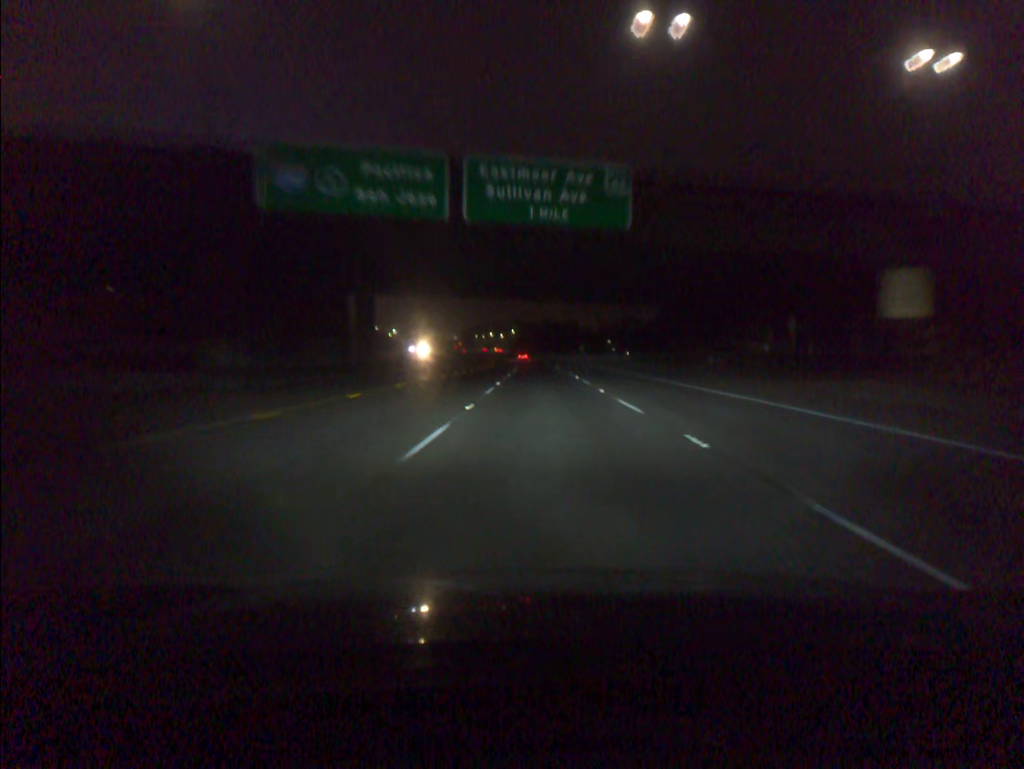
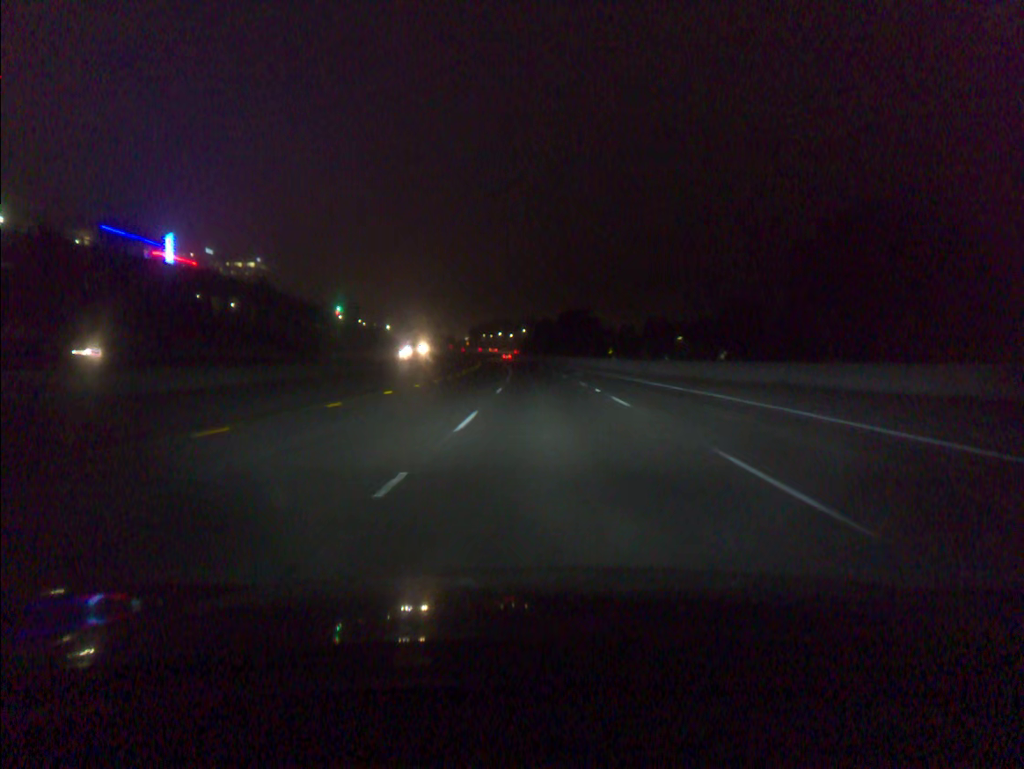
(-0.4, +68.7) m; -1°
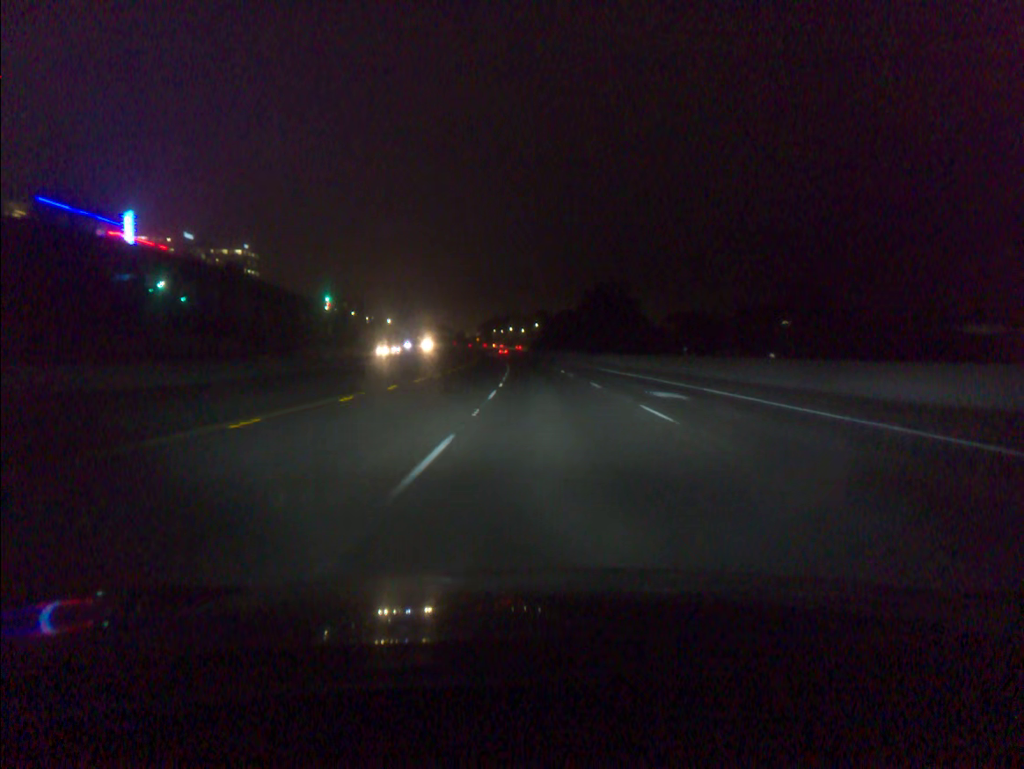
(-0.3, +35.0) m; -1°
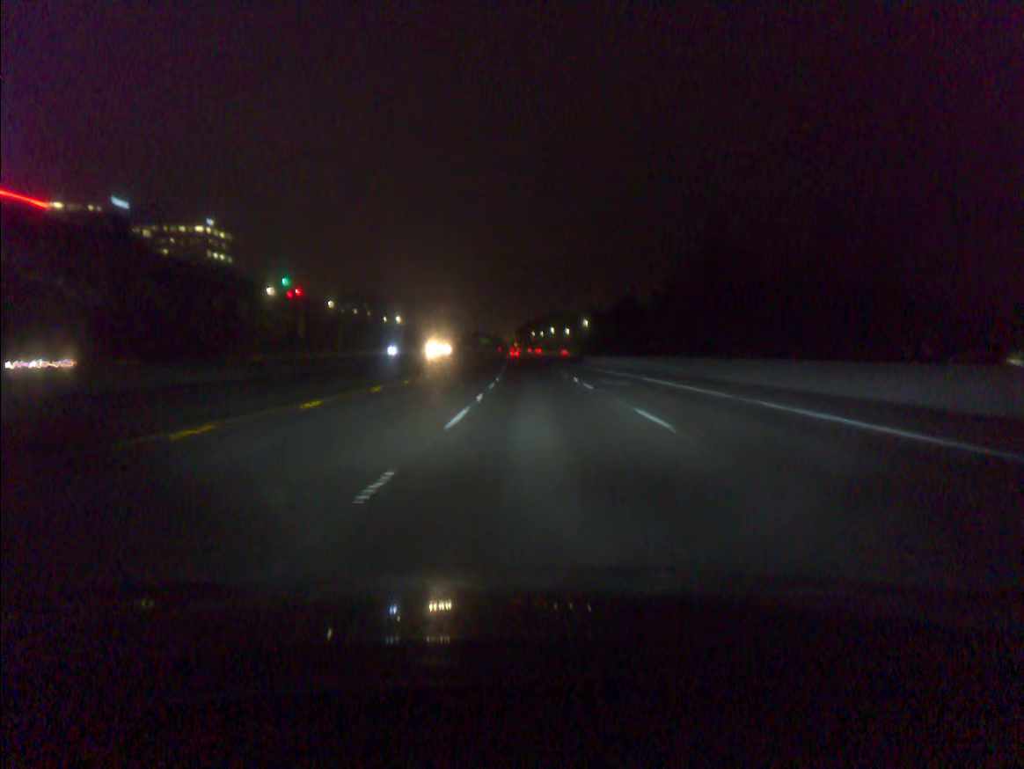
(-2.1, +88.4) m; -3°
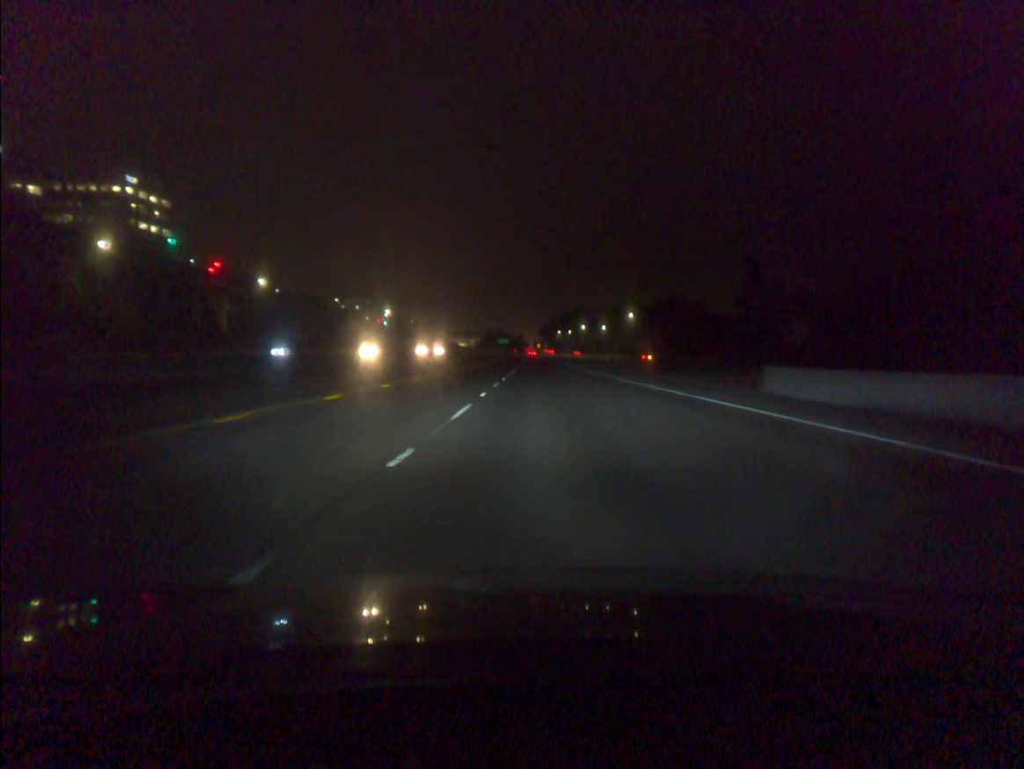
(-1.5, +70.8) m; -2°
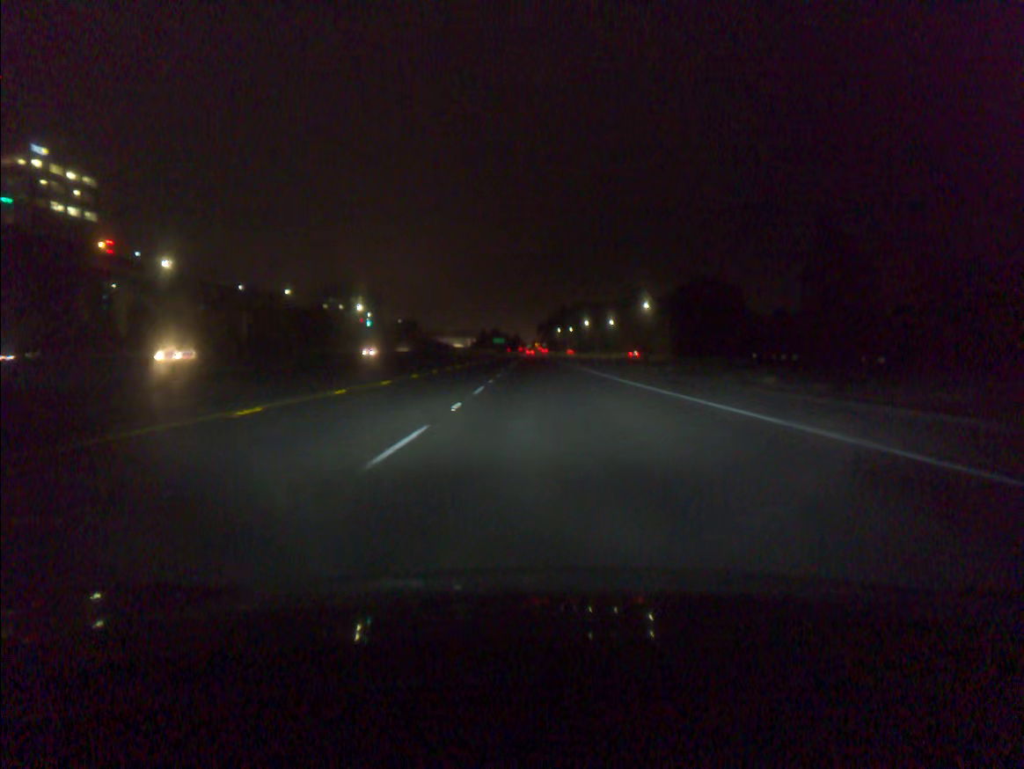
(+0.1, +35.4) m; 0°
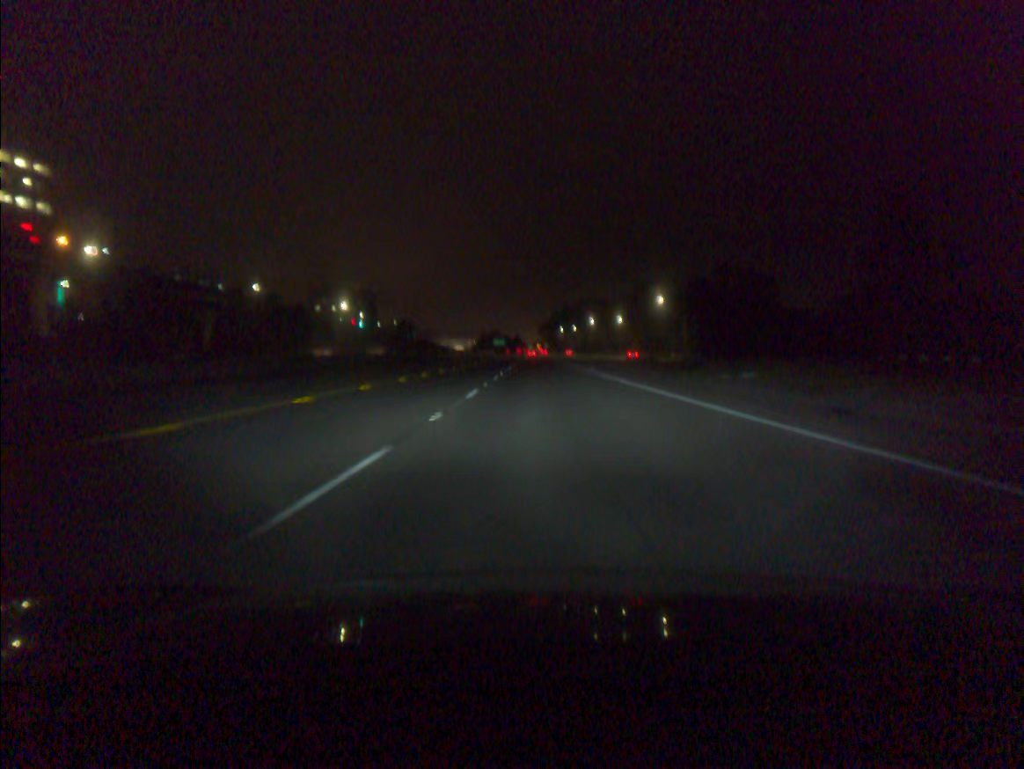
(0.0, +17.7) m; 0°
